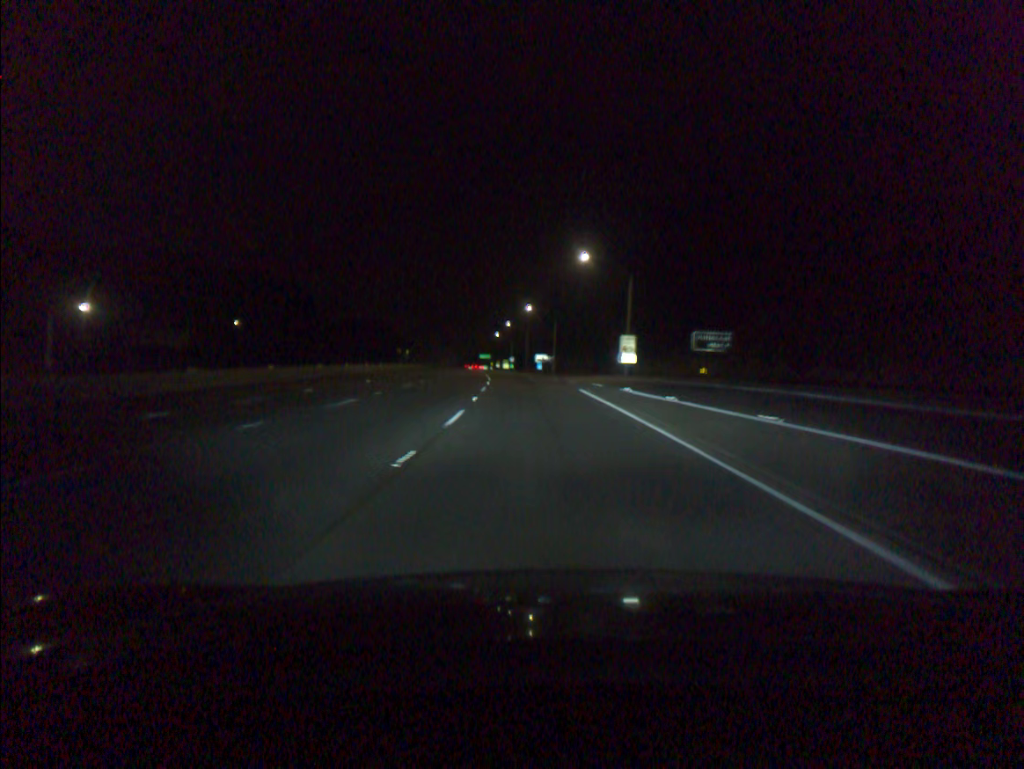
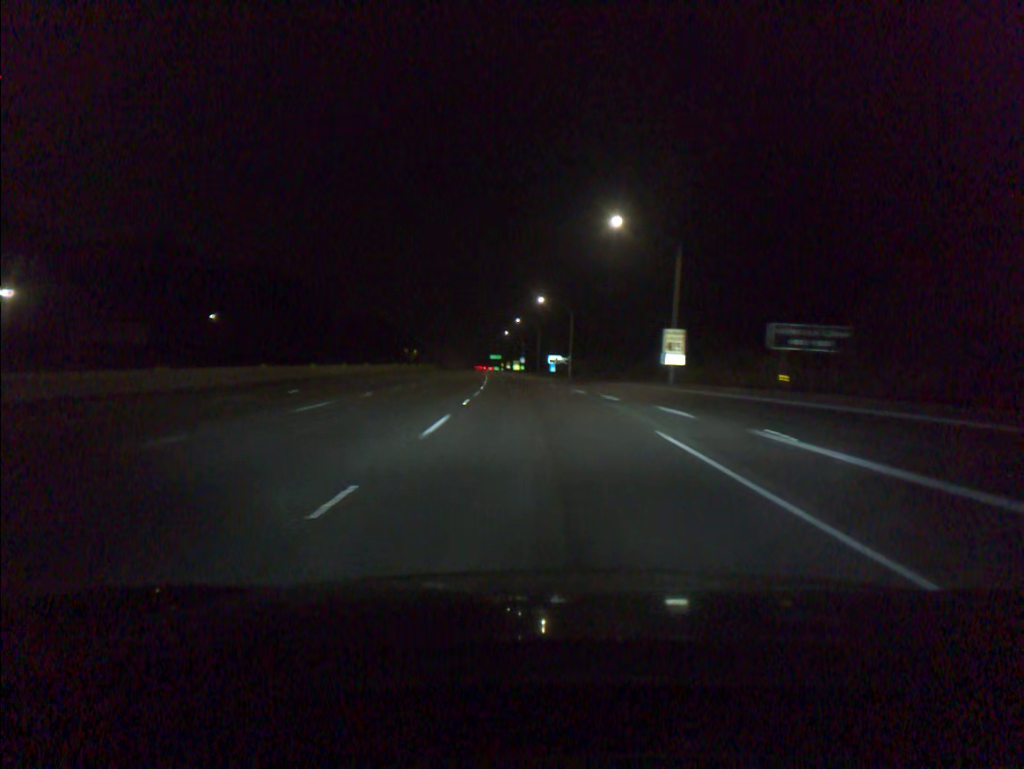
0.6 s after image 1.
(-0.2, +16.9) m; -1°
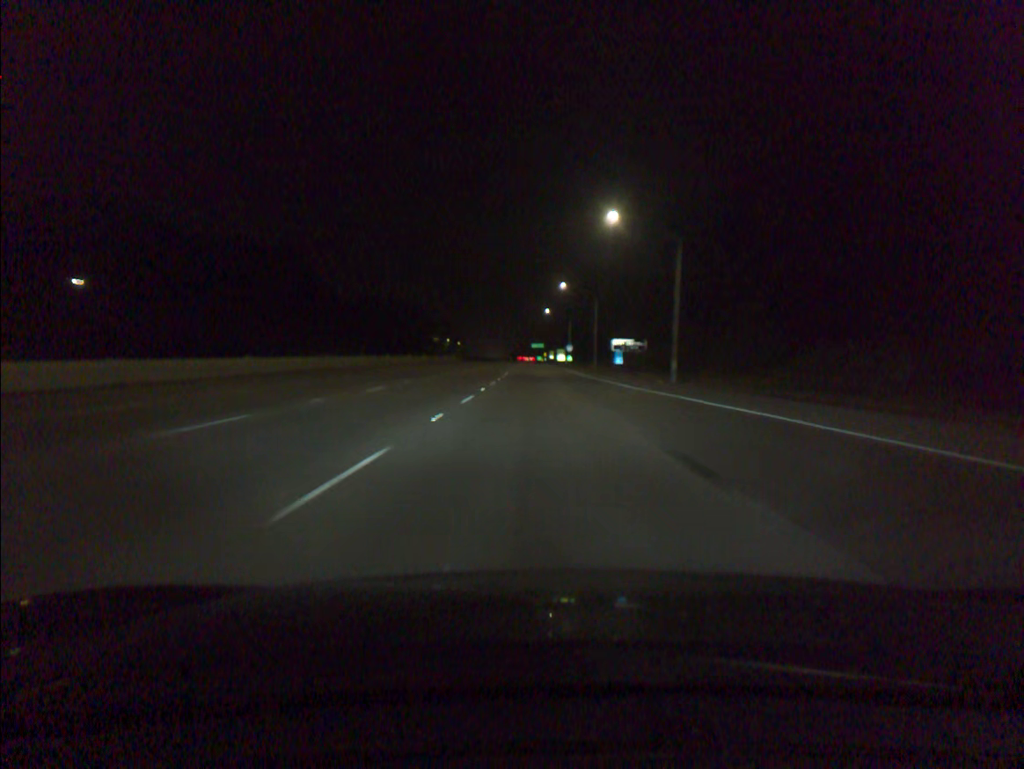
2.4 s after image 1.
(-1.5, +50.6) m; -3°
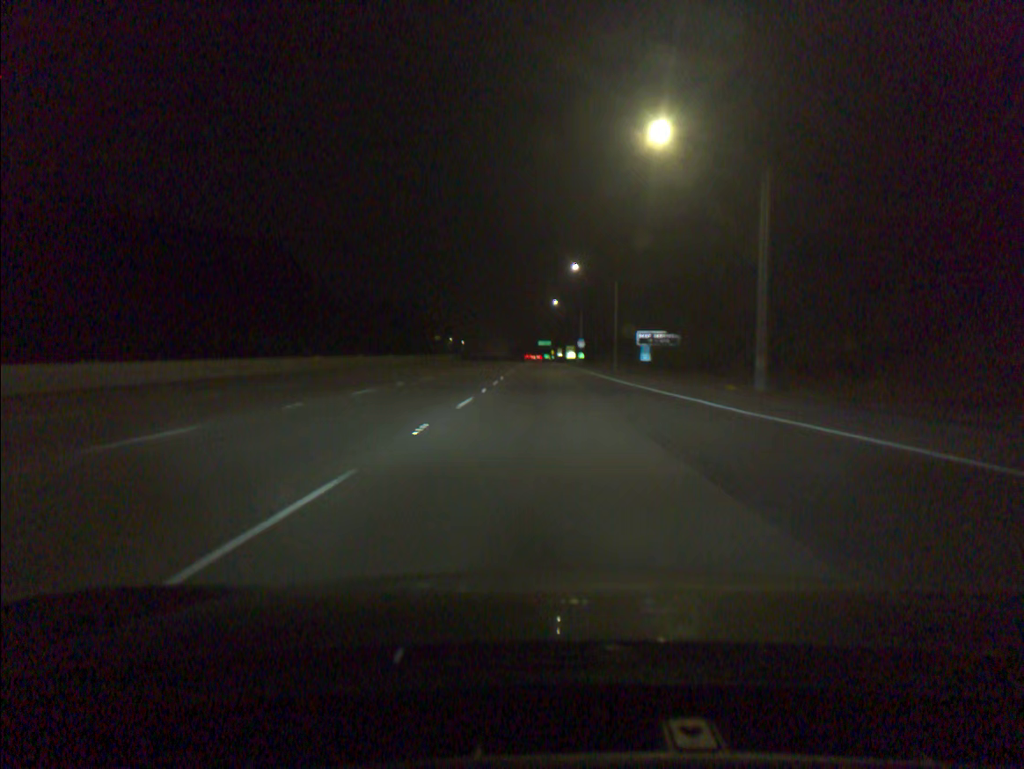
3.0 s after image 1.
(-0.1, +17.0) m; 0°
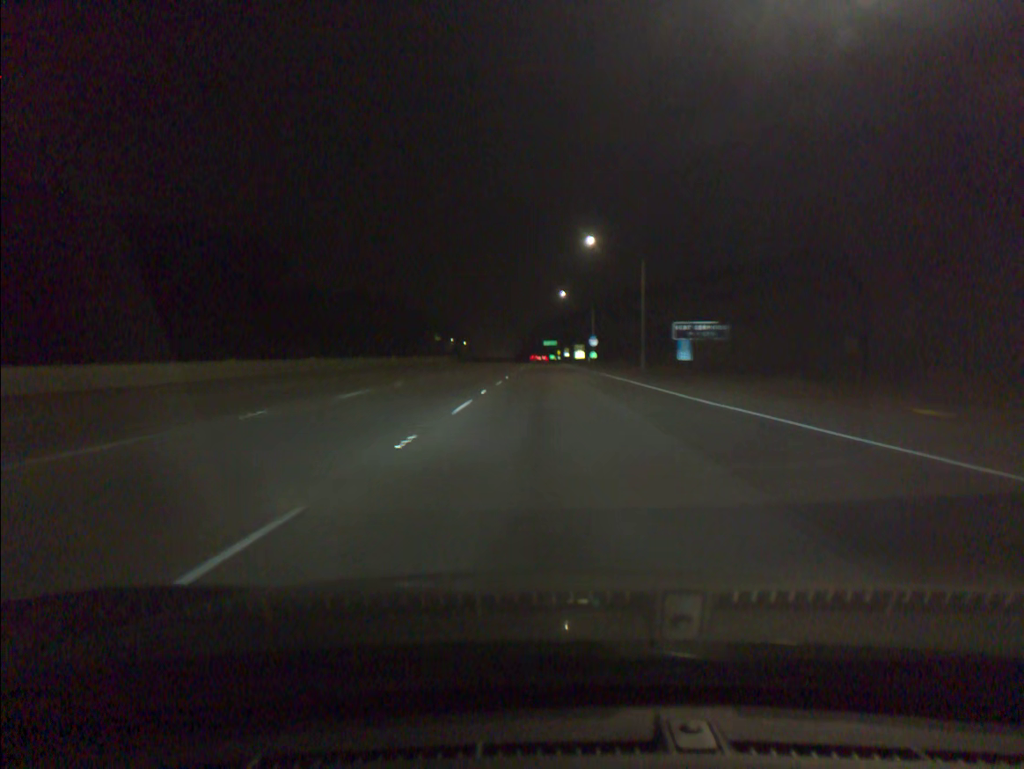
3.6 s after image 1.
(-0.1, +17.0) m; 0°
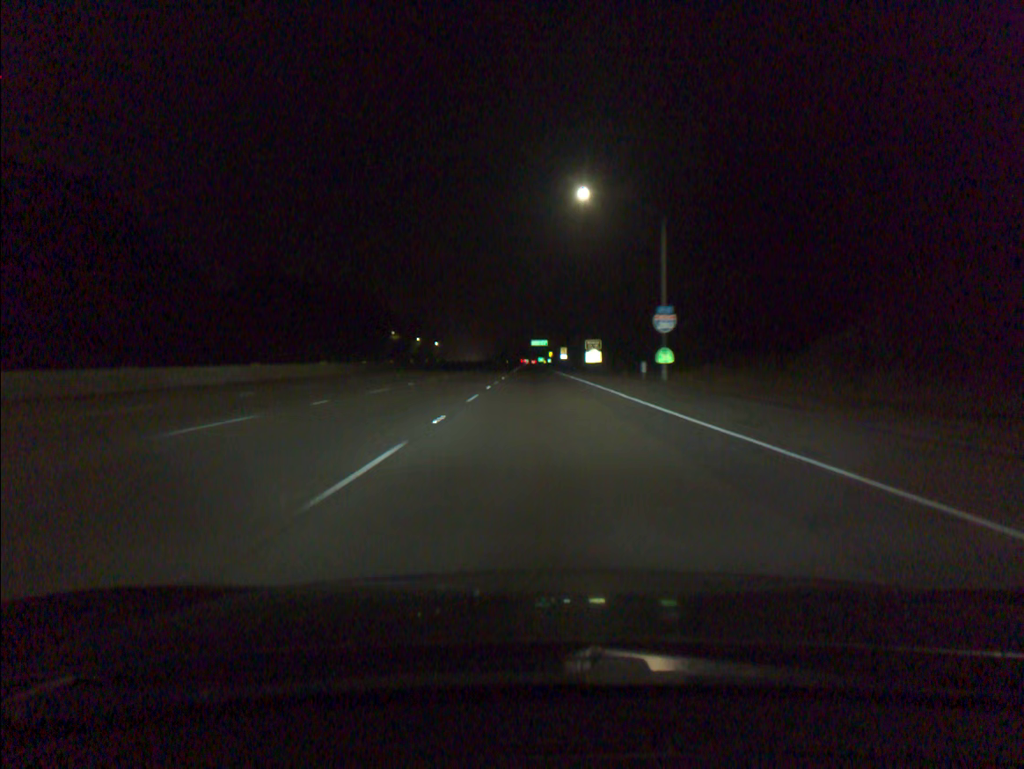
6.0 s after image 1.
(+0.2, +67.7) m; +1°
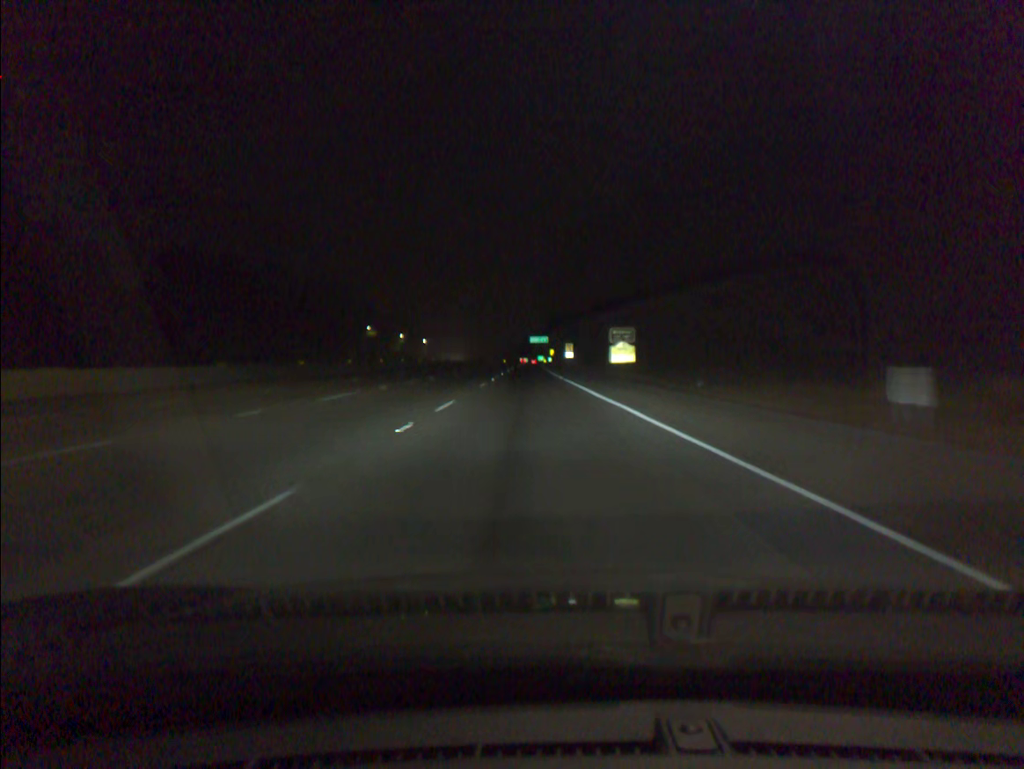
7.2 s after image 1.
(+0.1, +33.6) m; 0°
